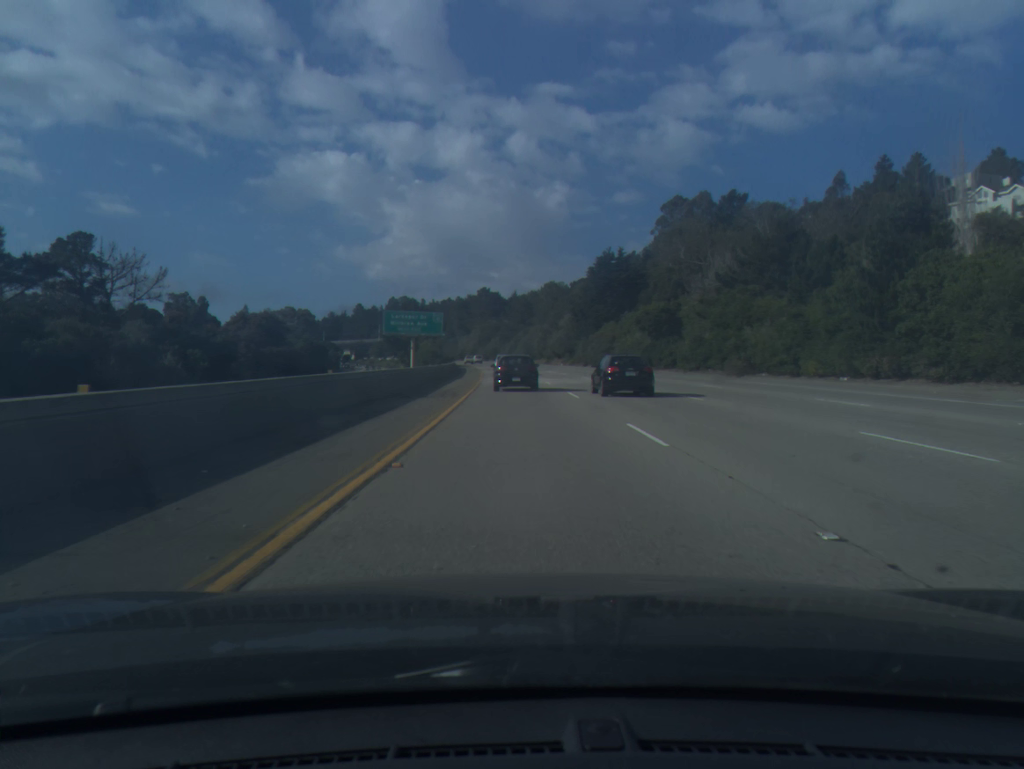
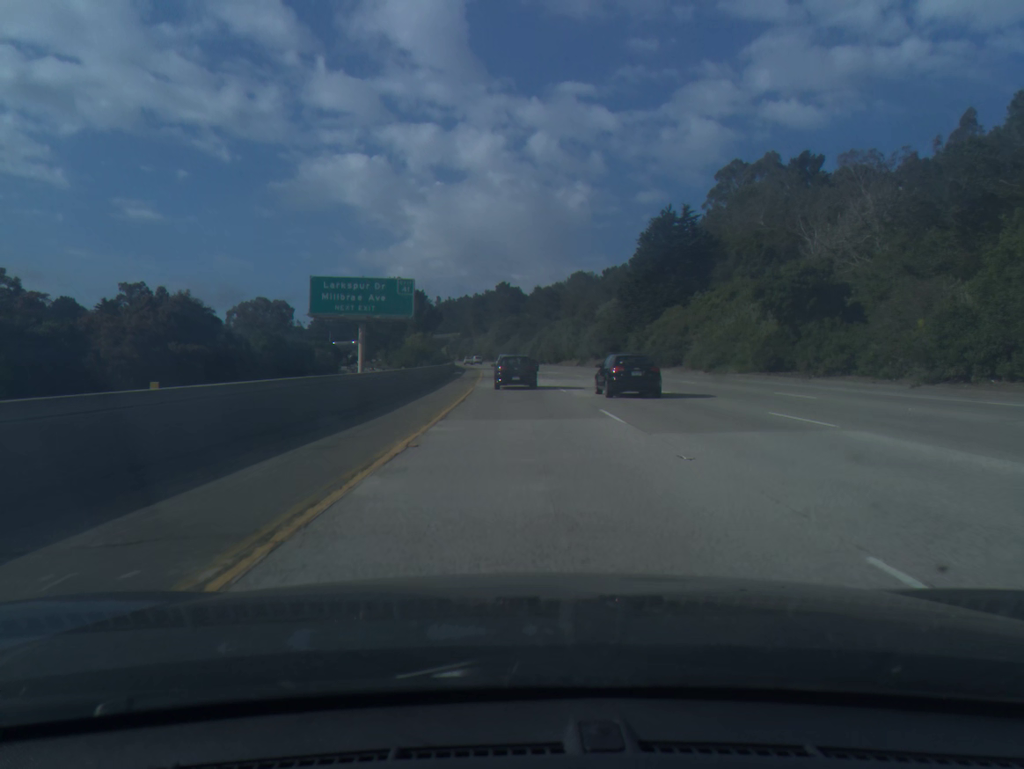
(-0.5, +39.3) m; -2°
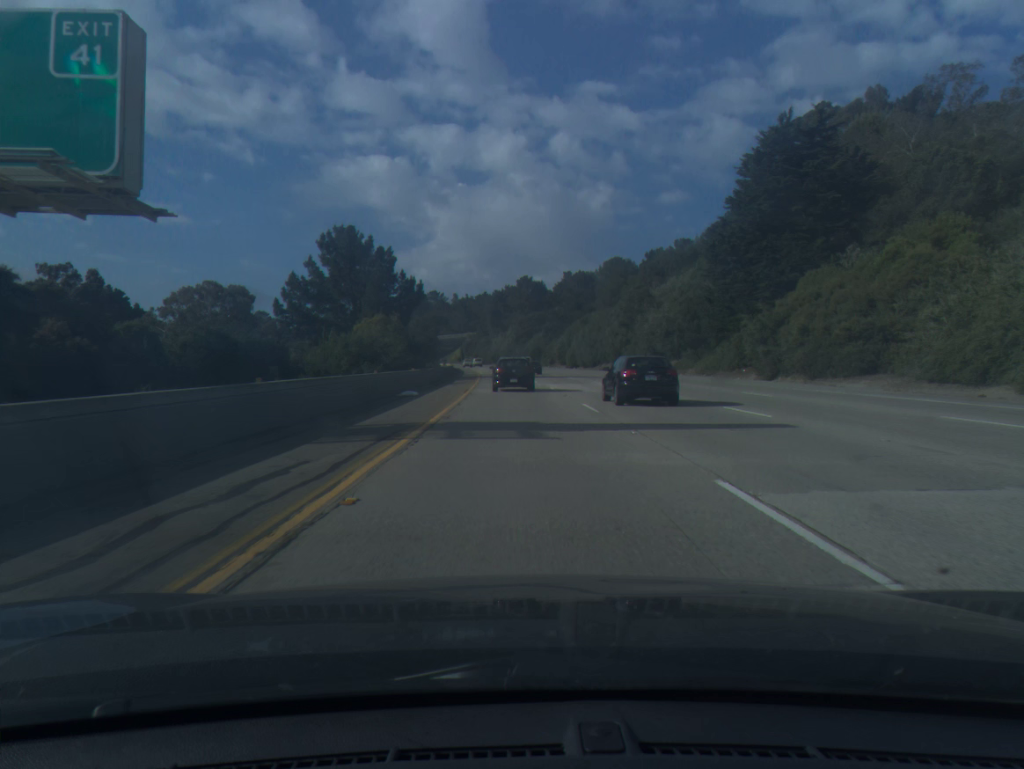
(-0.5, +40.1) m; -2°
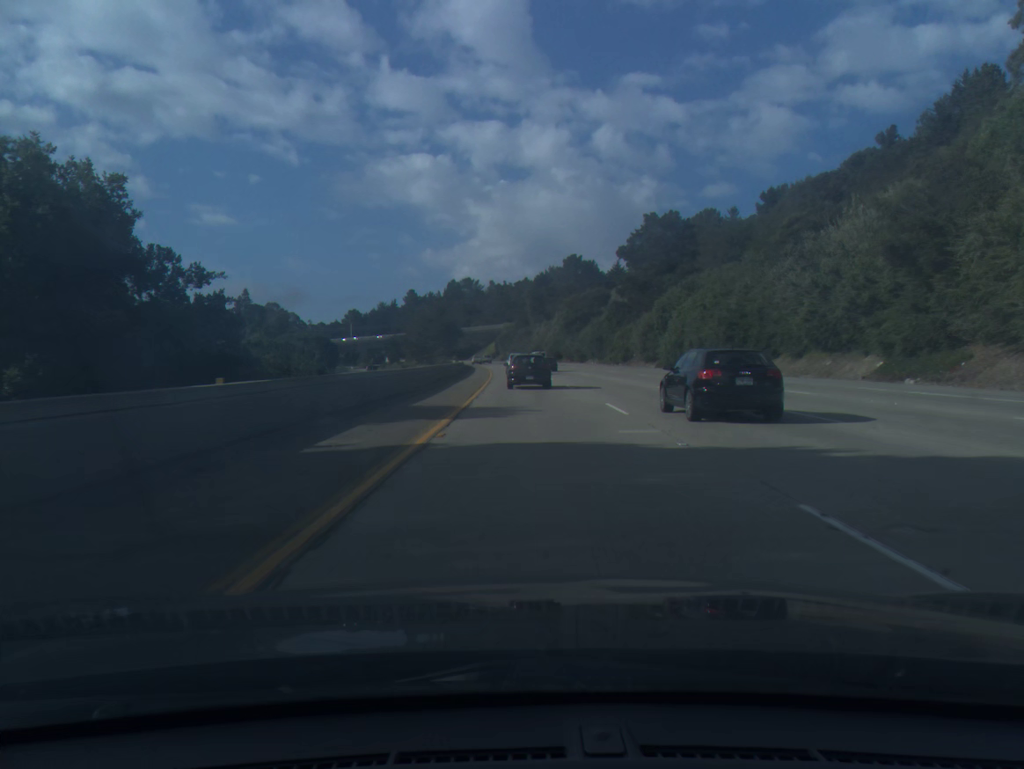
(-1.7, +60.5) m; -3°
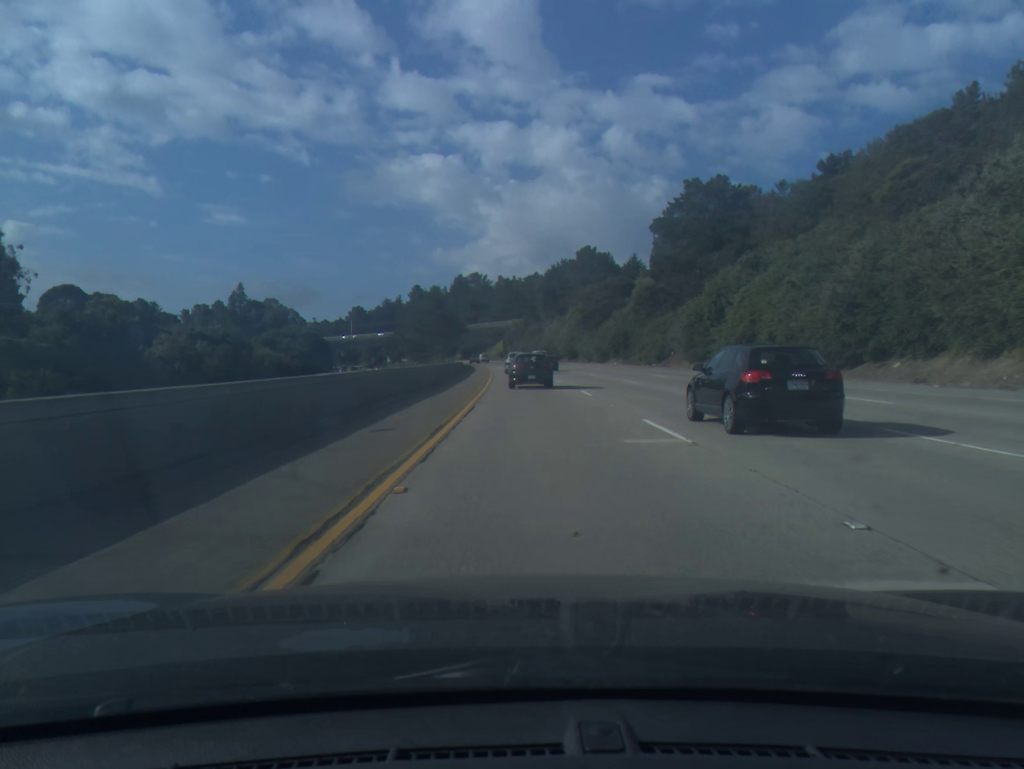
(-0.1, +20.0) m; -1°
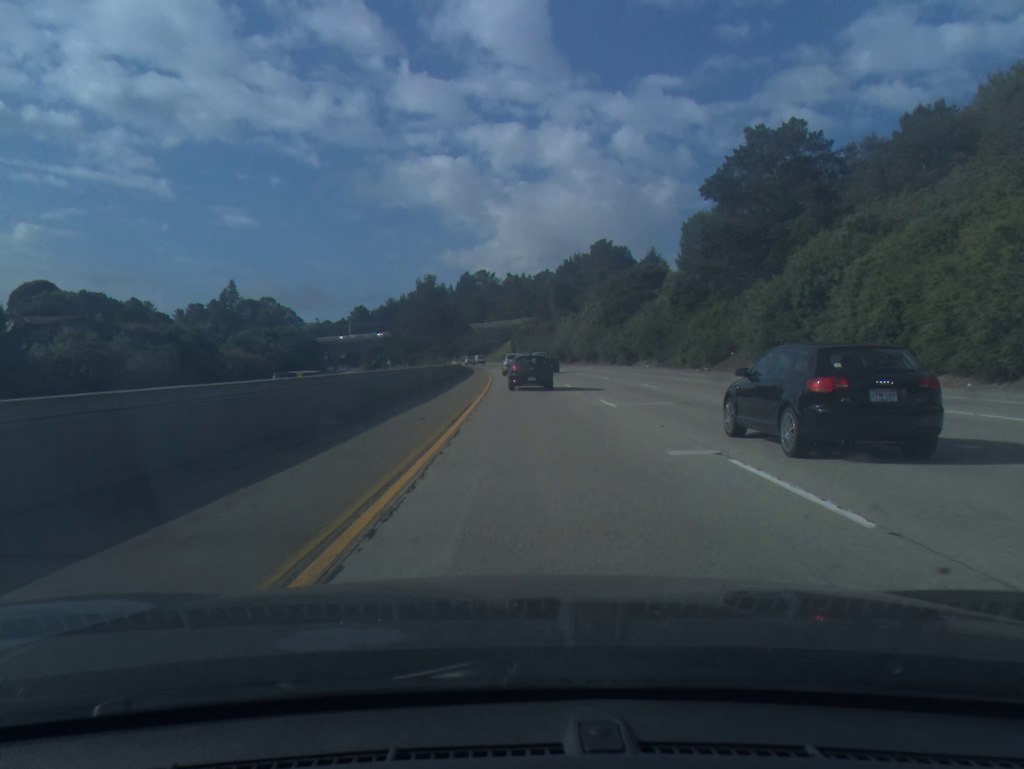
(-0.1, +20.0) m; -1°
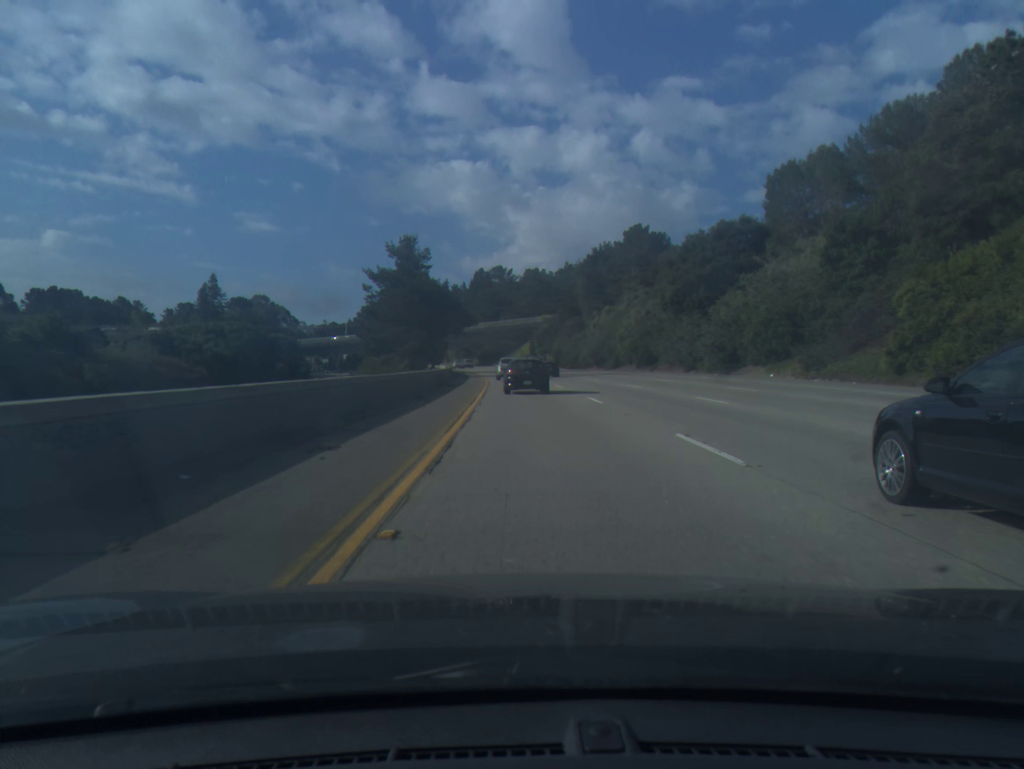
(-0.5, +40.2) m; -1°
